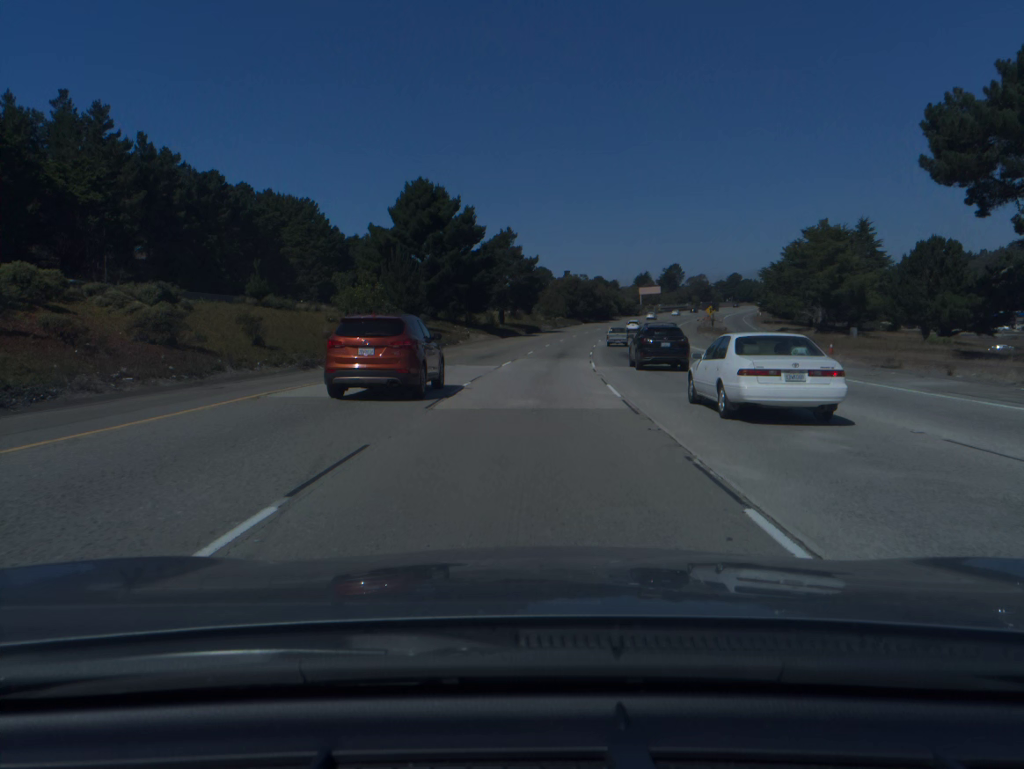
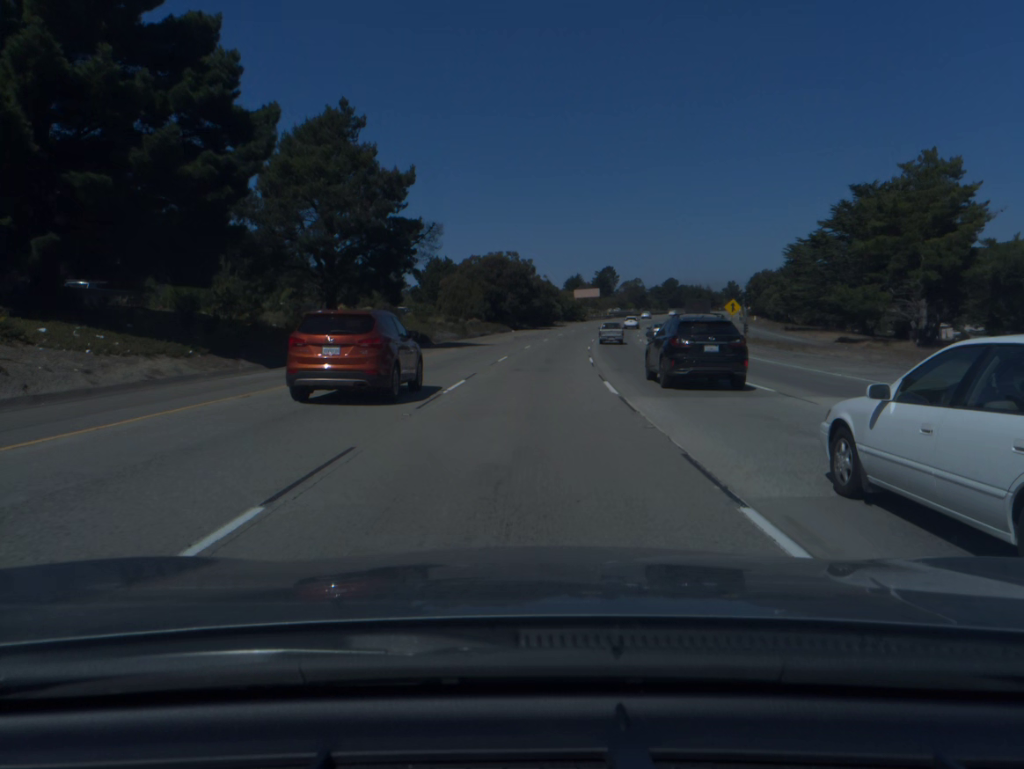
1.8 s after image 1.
(+3.0, +58.3) m; +6°
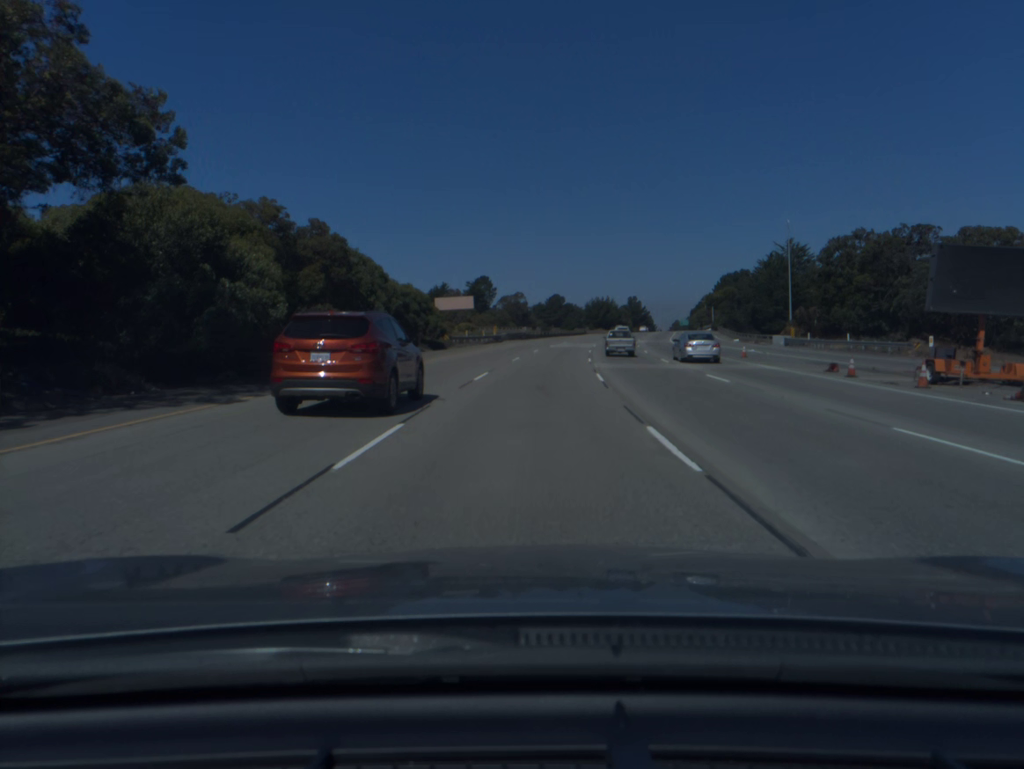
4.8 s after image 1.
(+7.6, +96.2) m; +9°
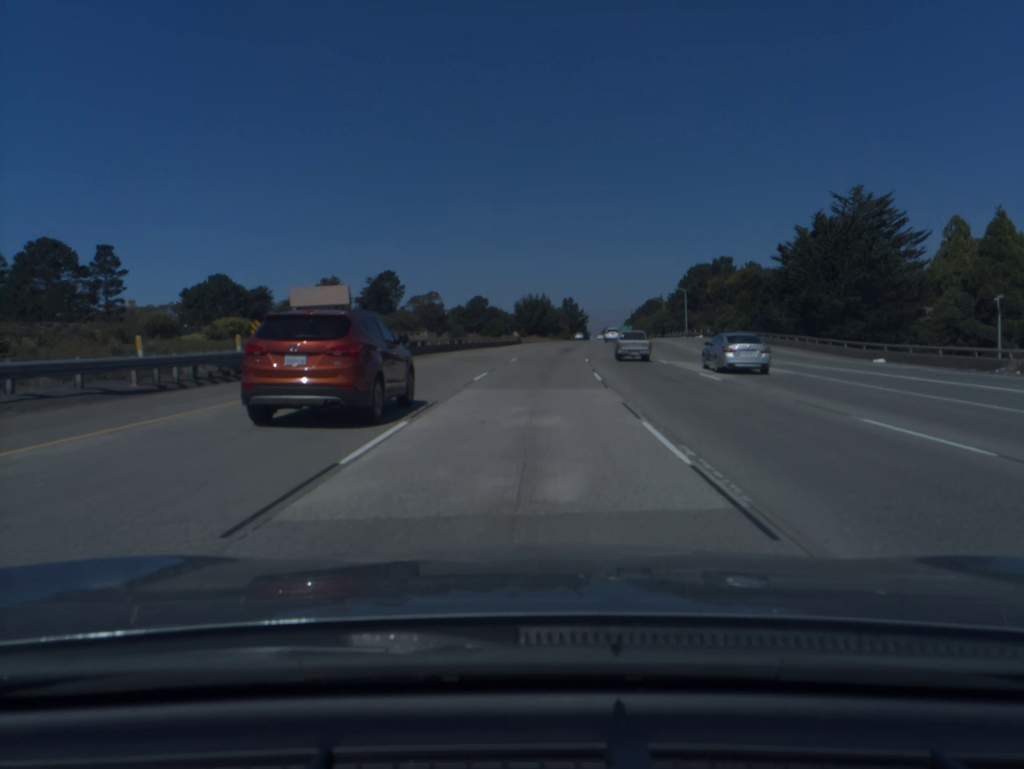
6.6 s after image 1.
(+2.9, +57.7) m; +6°
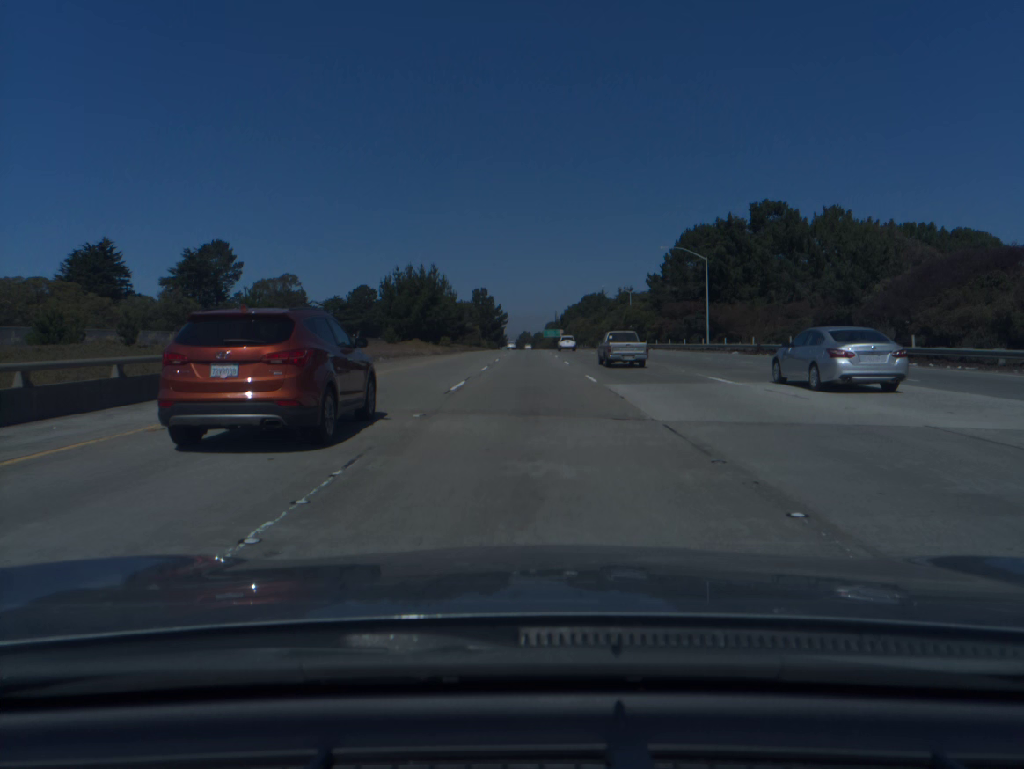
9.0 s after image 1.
(+4.4, +77.1) m; +6°
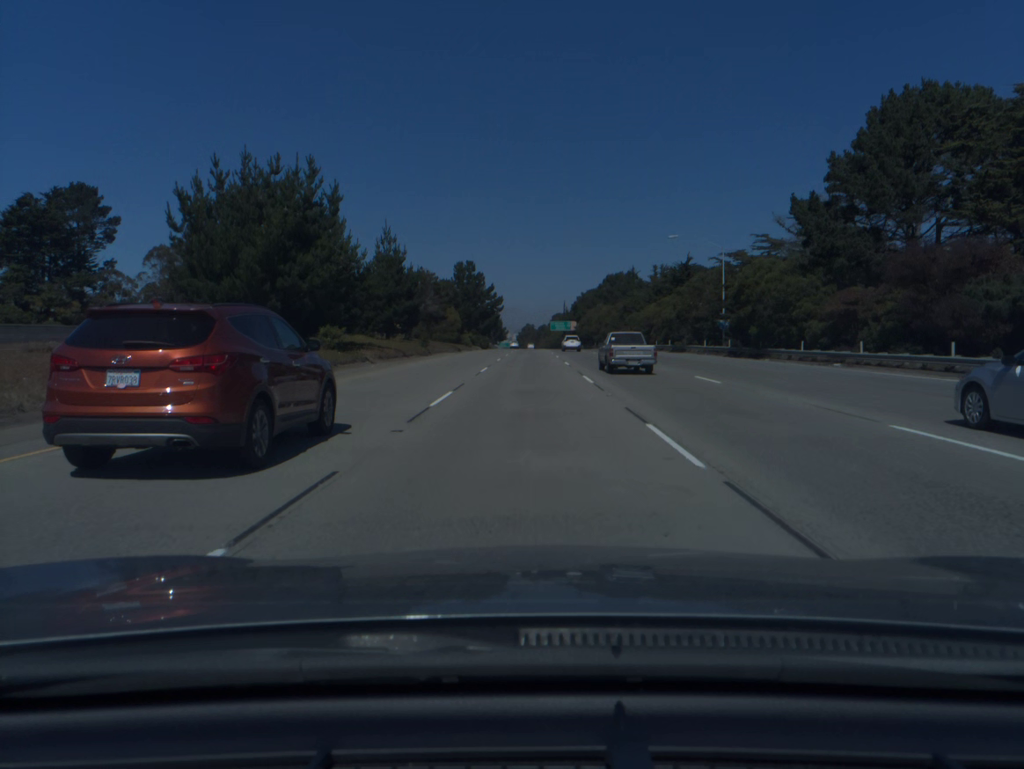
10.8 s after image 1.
(0.0, +58.1) m; 0°
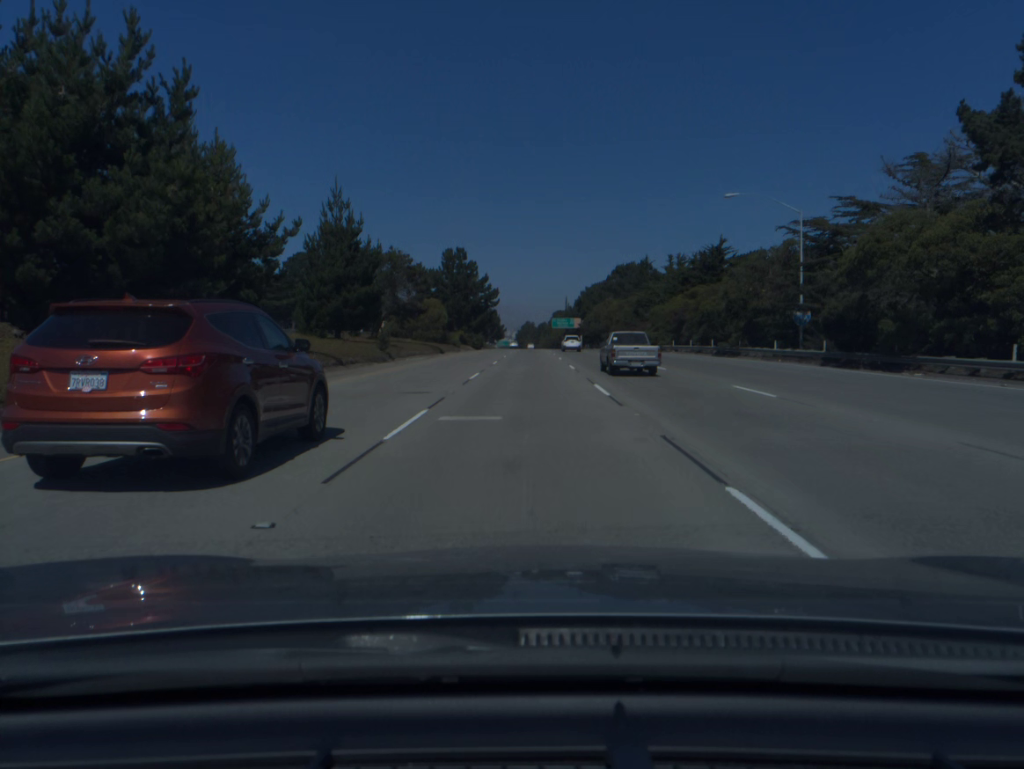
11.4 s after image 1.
(0.0, +19.5) m; 0°
